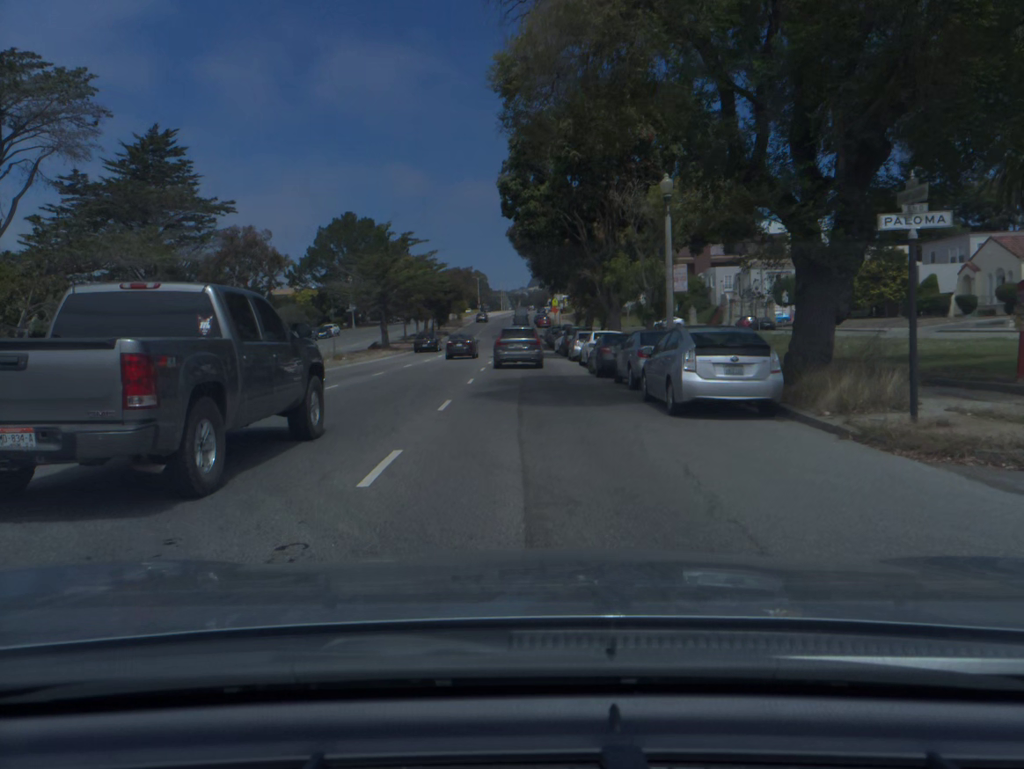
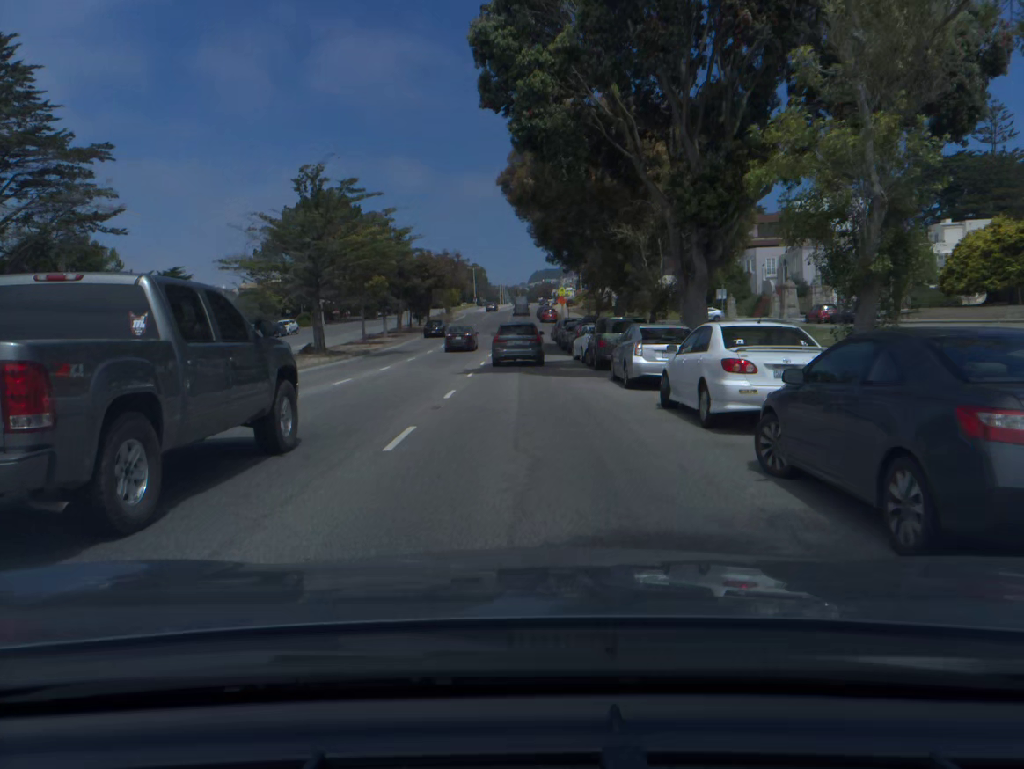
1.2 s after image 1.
(0.0, +20.2) m; 0°
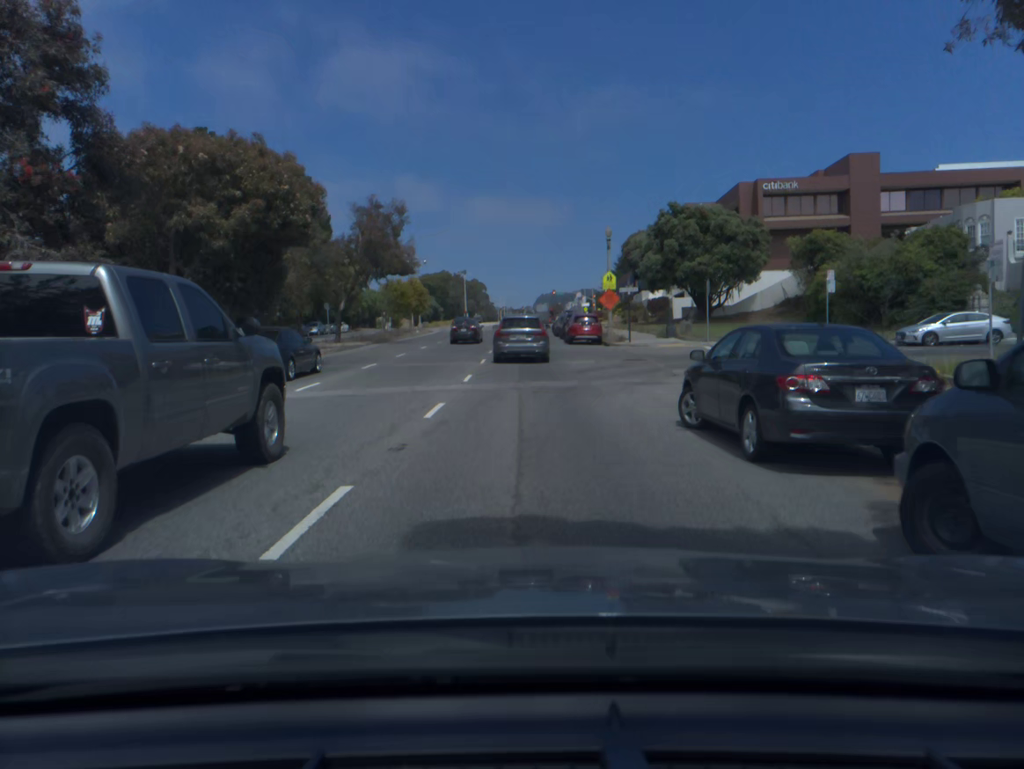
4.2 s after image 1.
(-0.1, +47.7) m; 0°
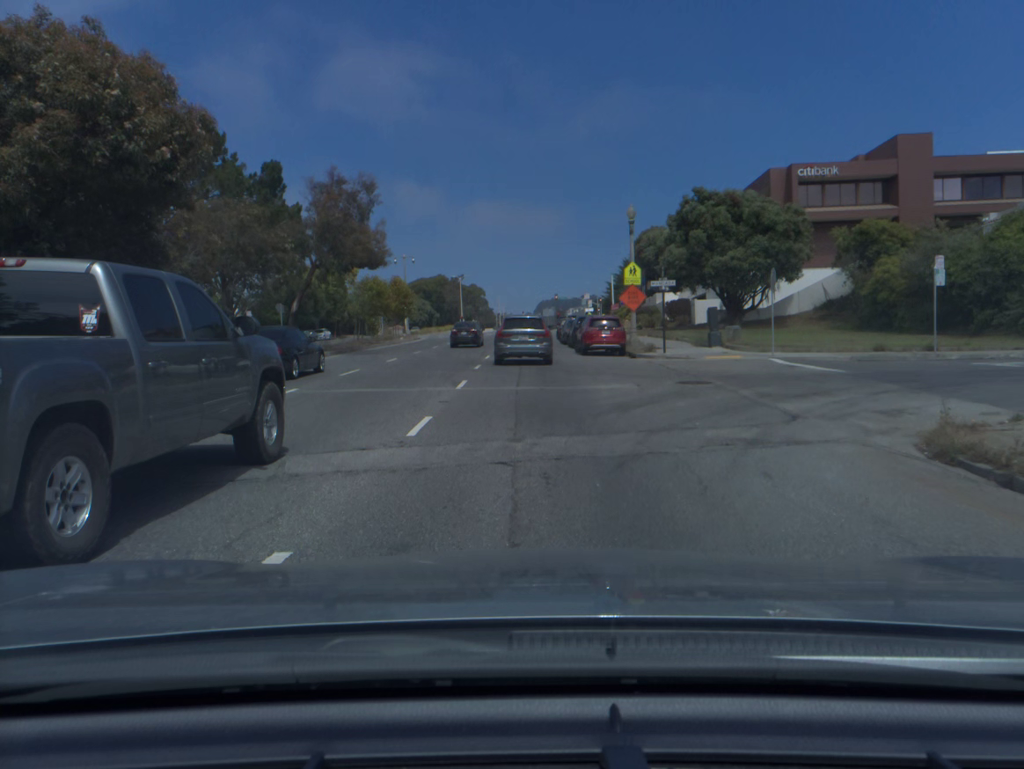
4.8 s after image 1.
(0.0, +9.4) m; 0°
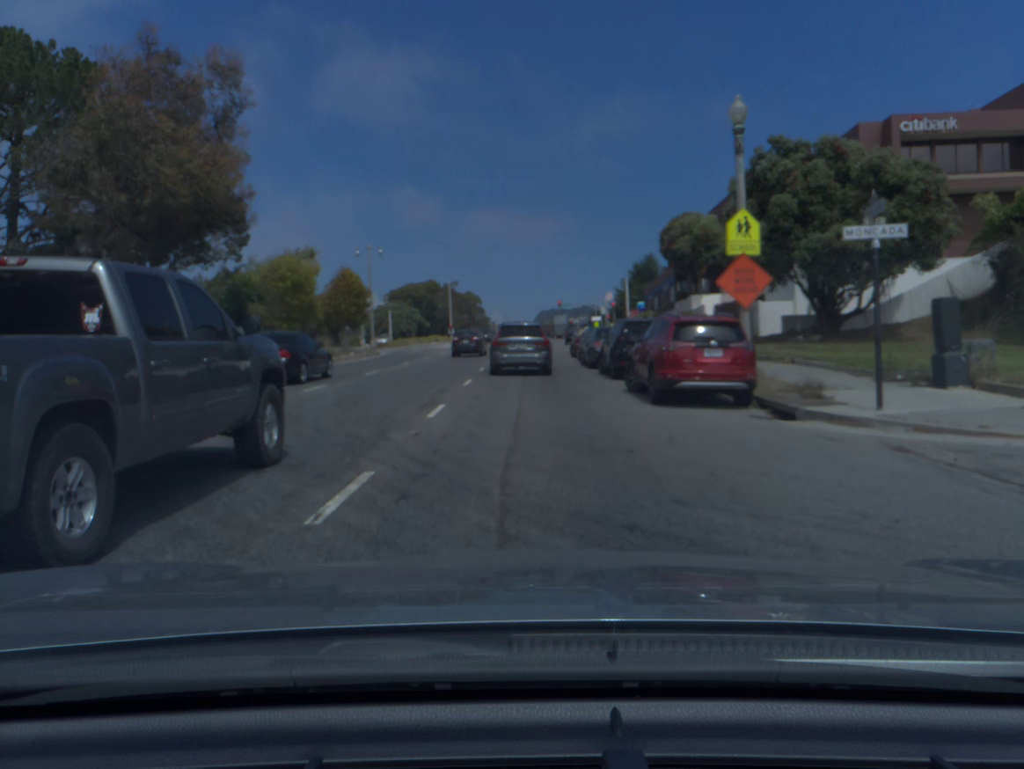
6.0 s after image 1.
(0.0, +18.2) m; 0°
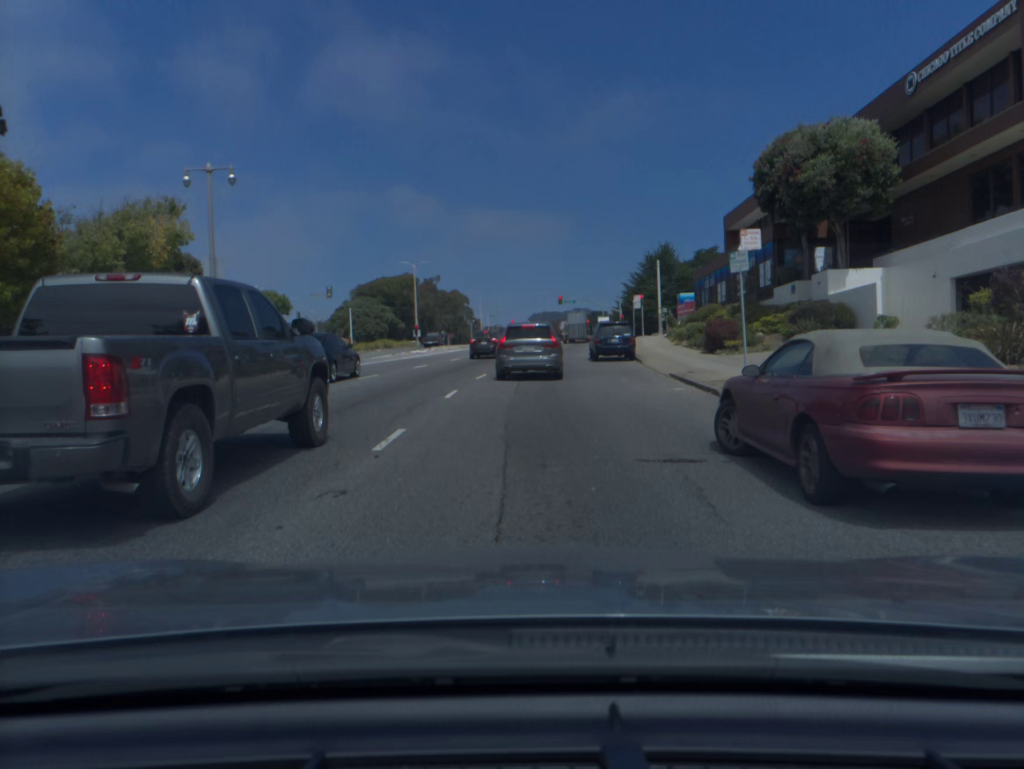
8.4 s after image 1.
(+0.1, +33.1) m; +1°
